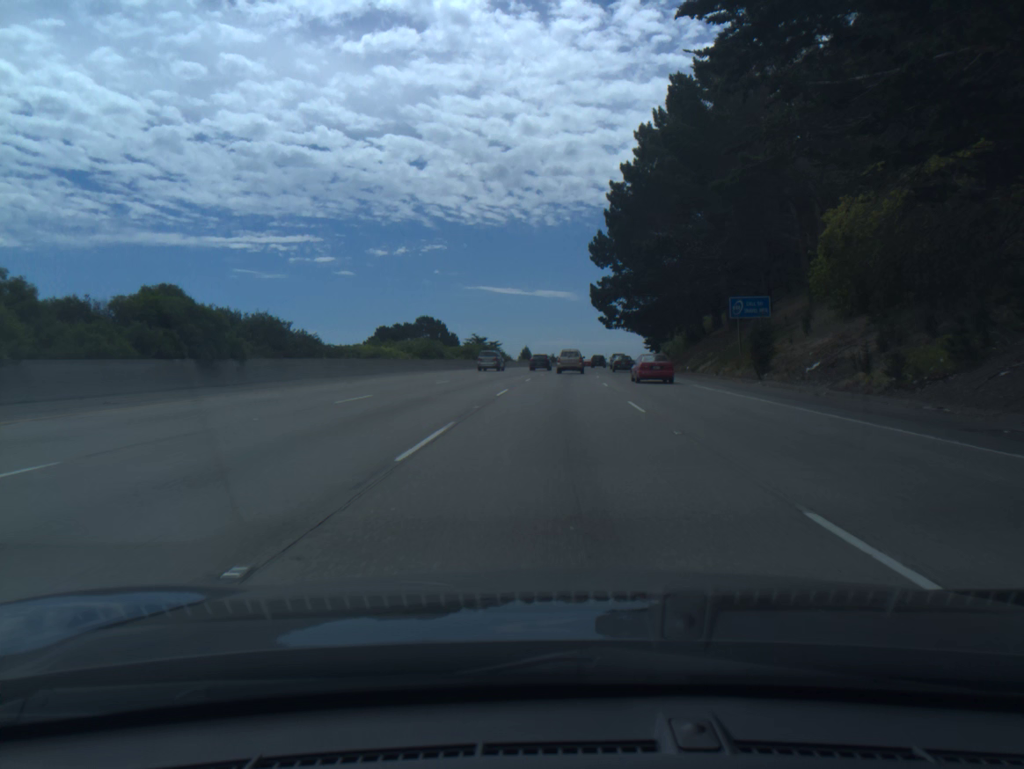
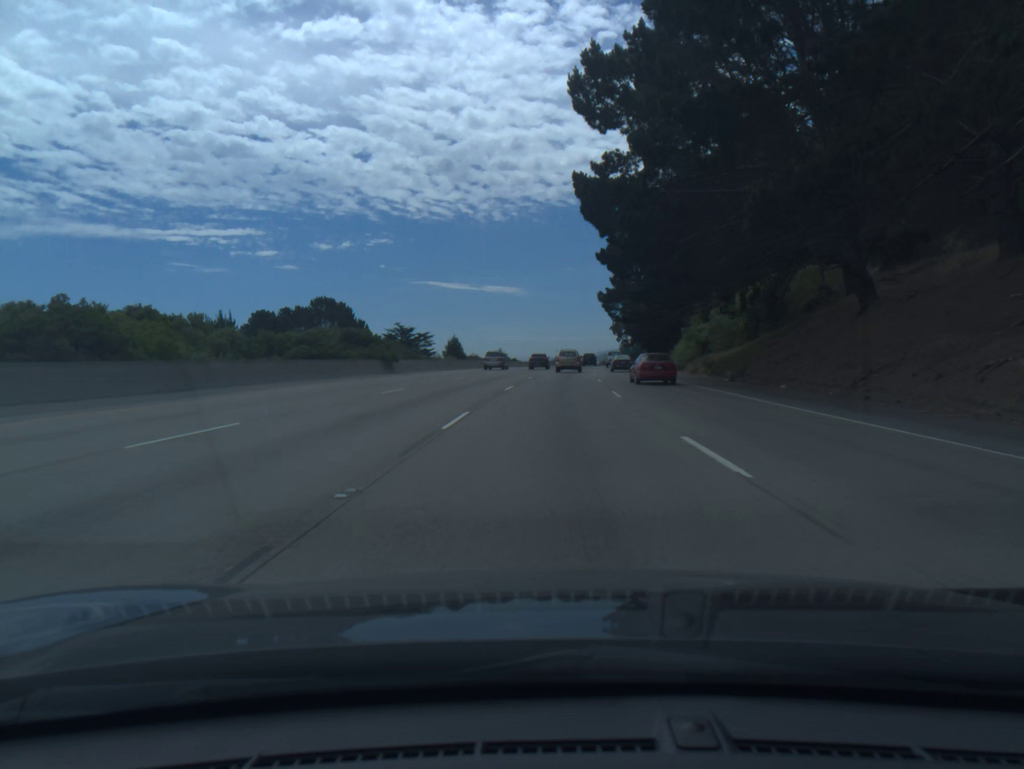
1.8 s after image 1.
(+1.8, +52.8) m; +4°
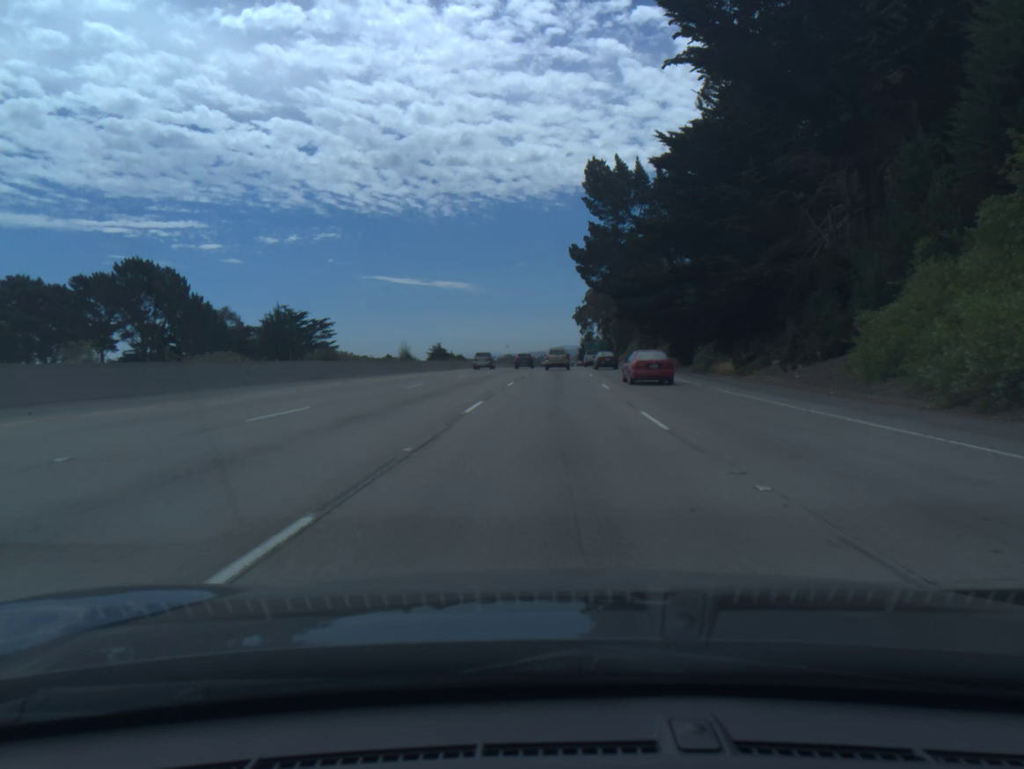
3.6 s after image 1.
(+1.7, +53.8) m; +4°
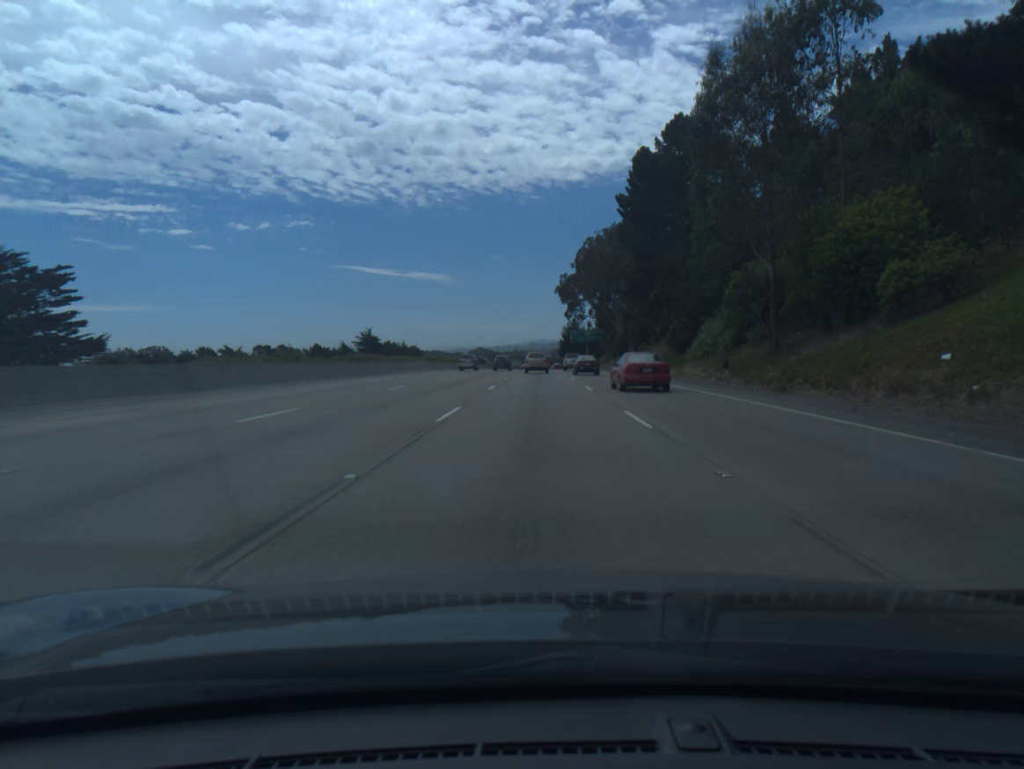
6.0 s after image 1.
(+1.8, +72.7) m; +2°
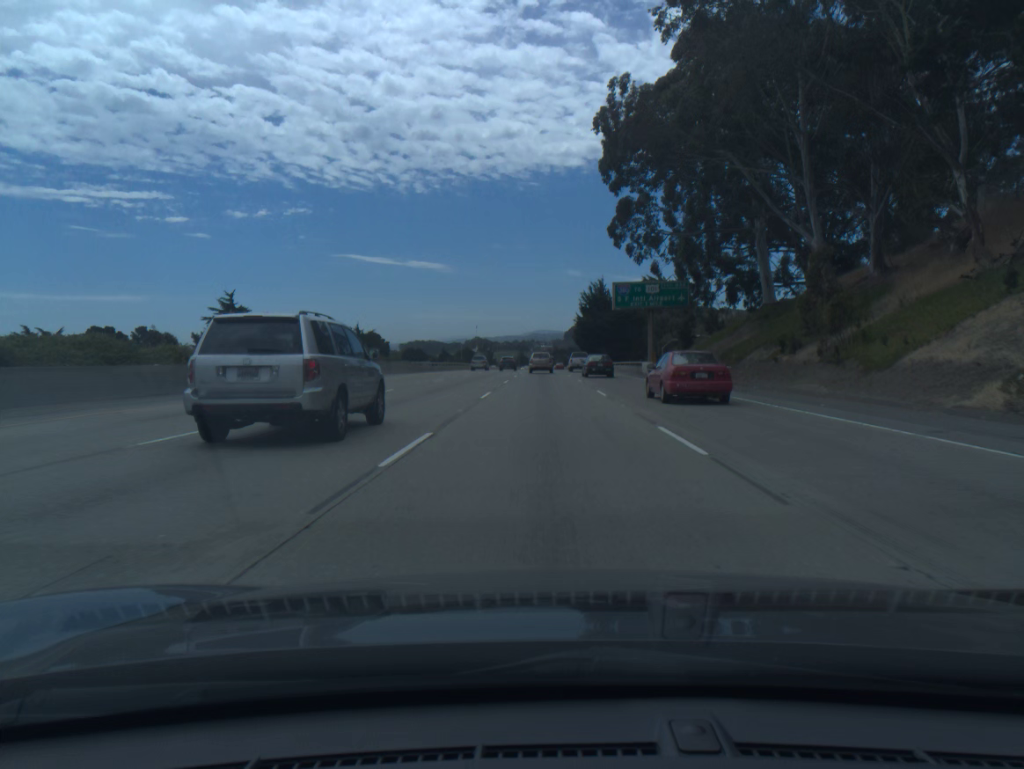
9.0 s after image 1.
(-0.5, +91.3) m; 0°
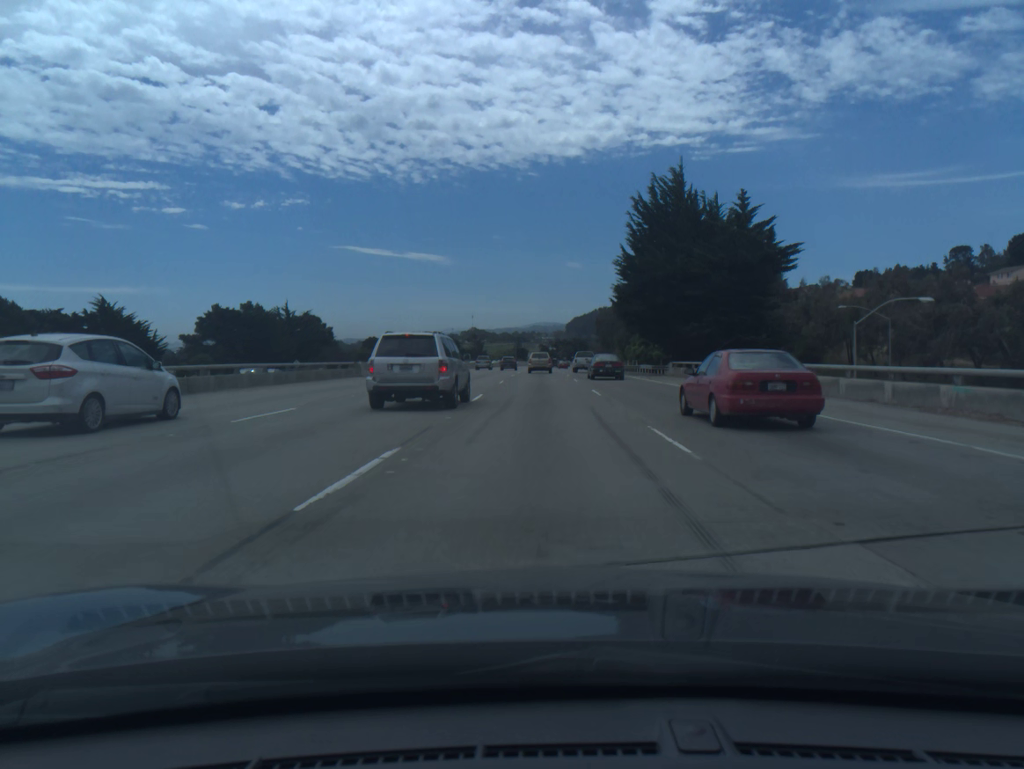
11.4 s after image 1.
(+0.2, +73.2) m; 0°
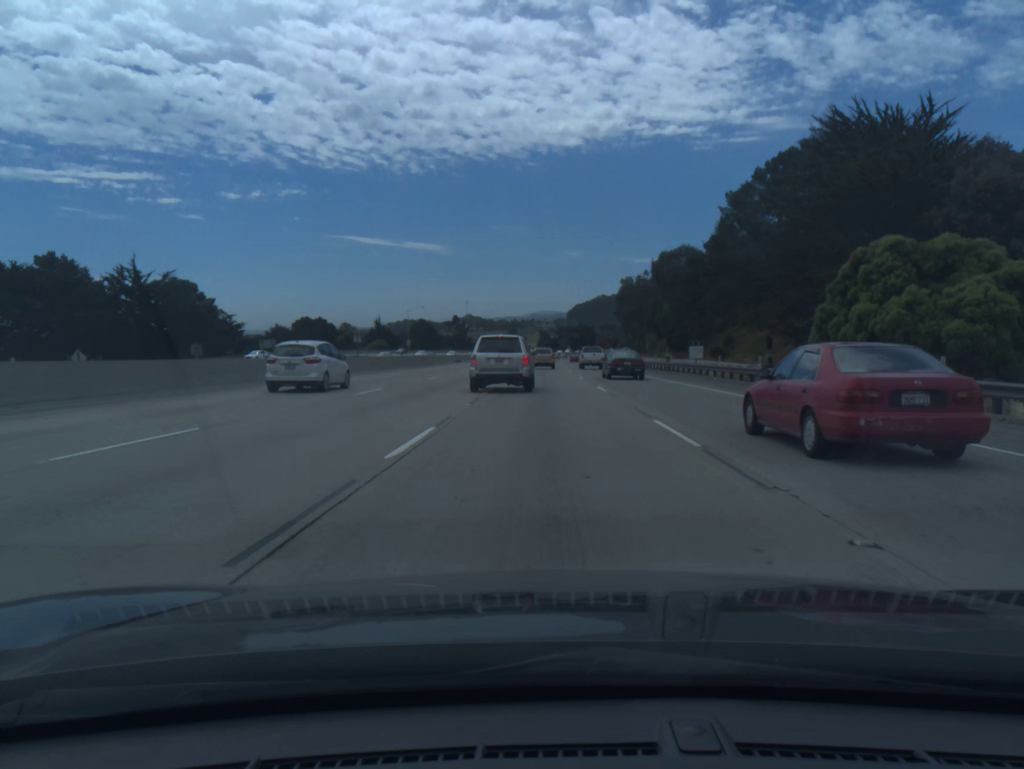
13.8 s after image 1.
(-0.2, +71.4) m; 0°
